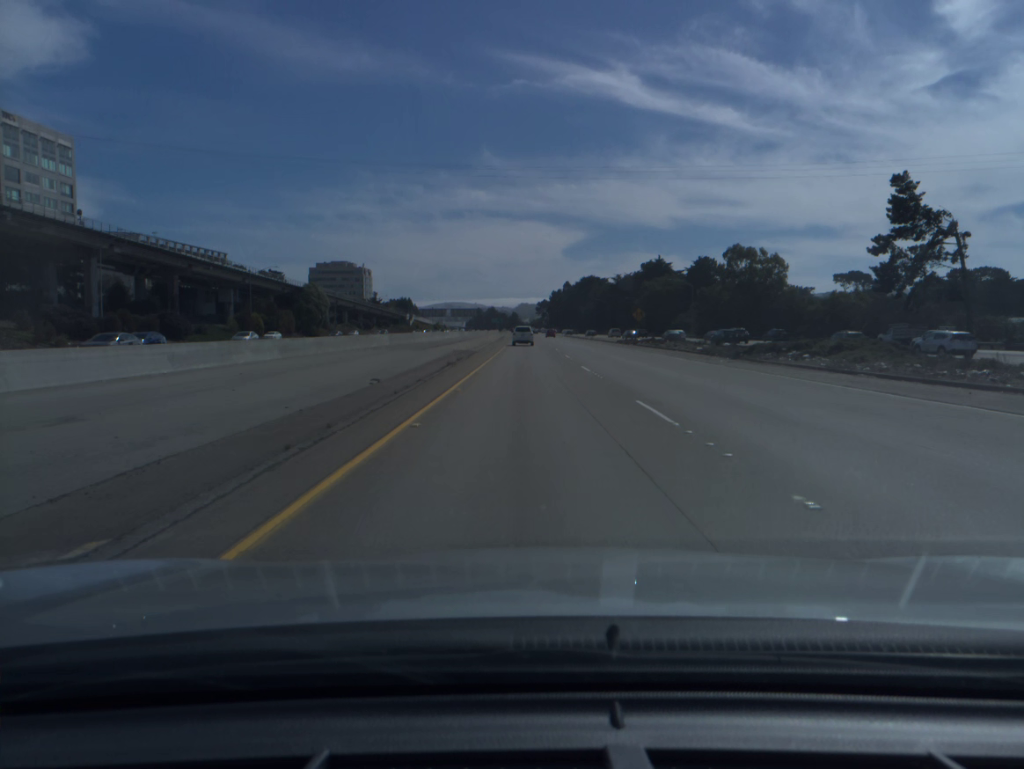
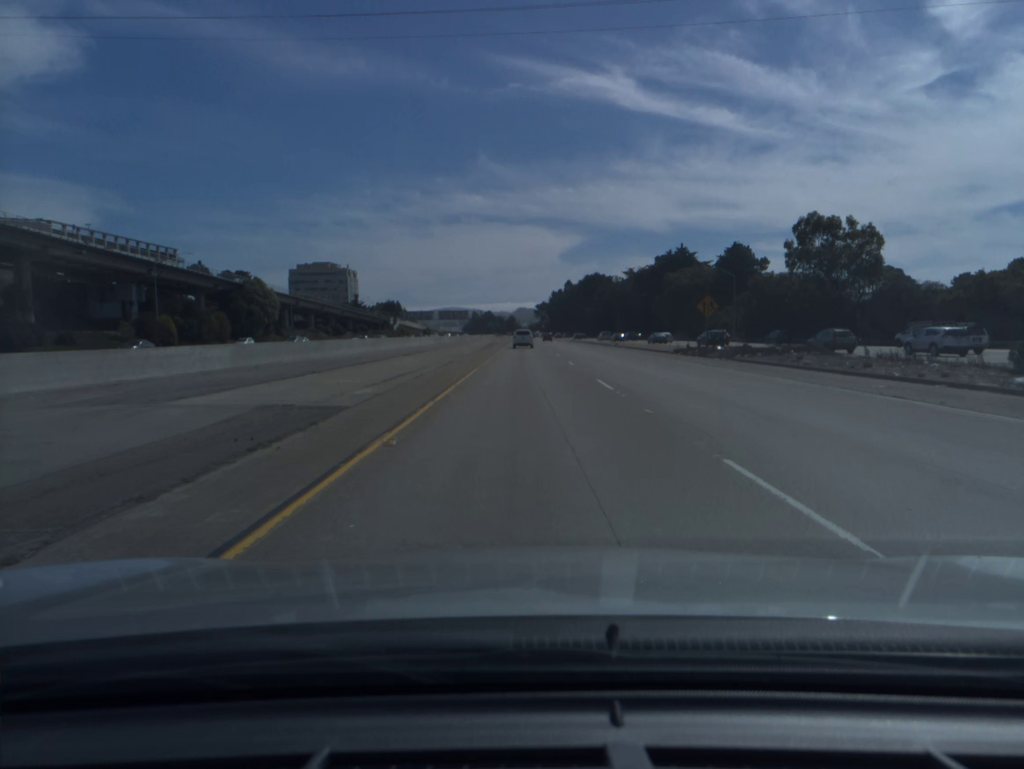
(0.0, +36.9) m; 0°
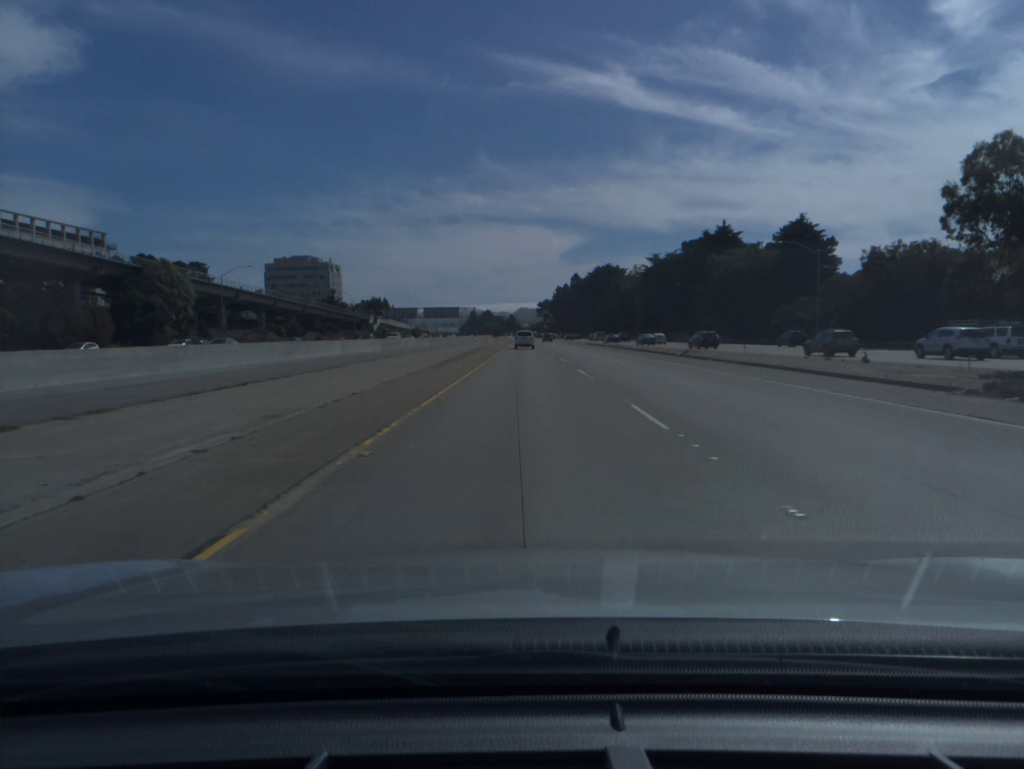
(0.0, +37.0) m; 0°
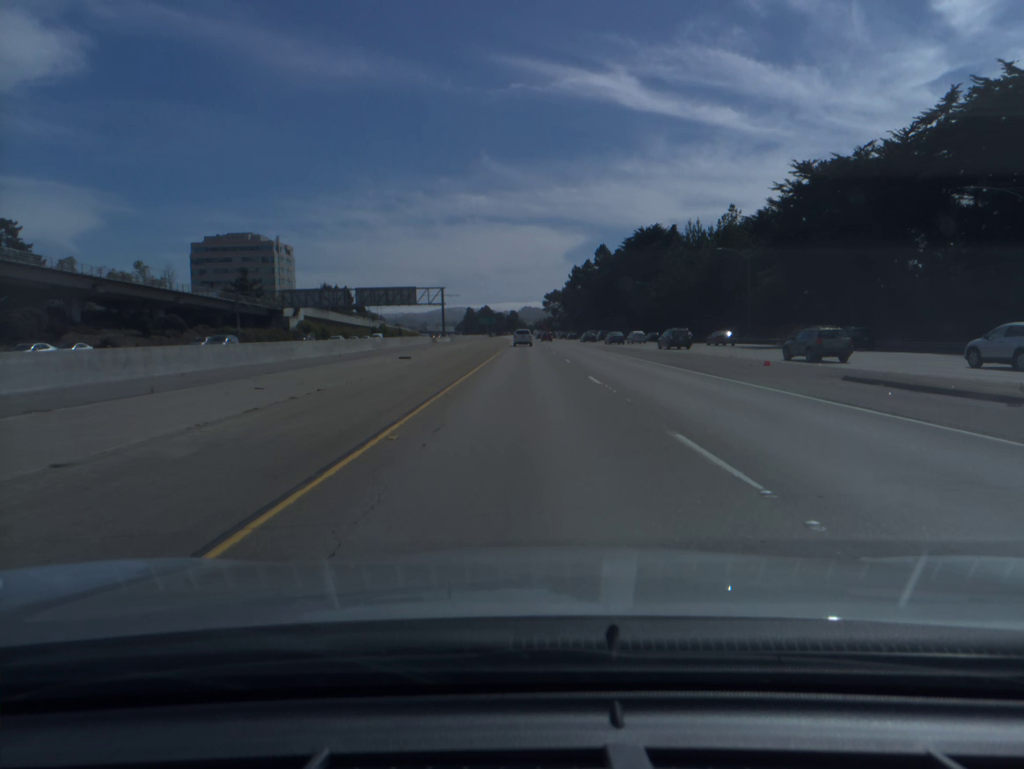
(-0.2, +92.9) m; 0°
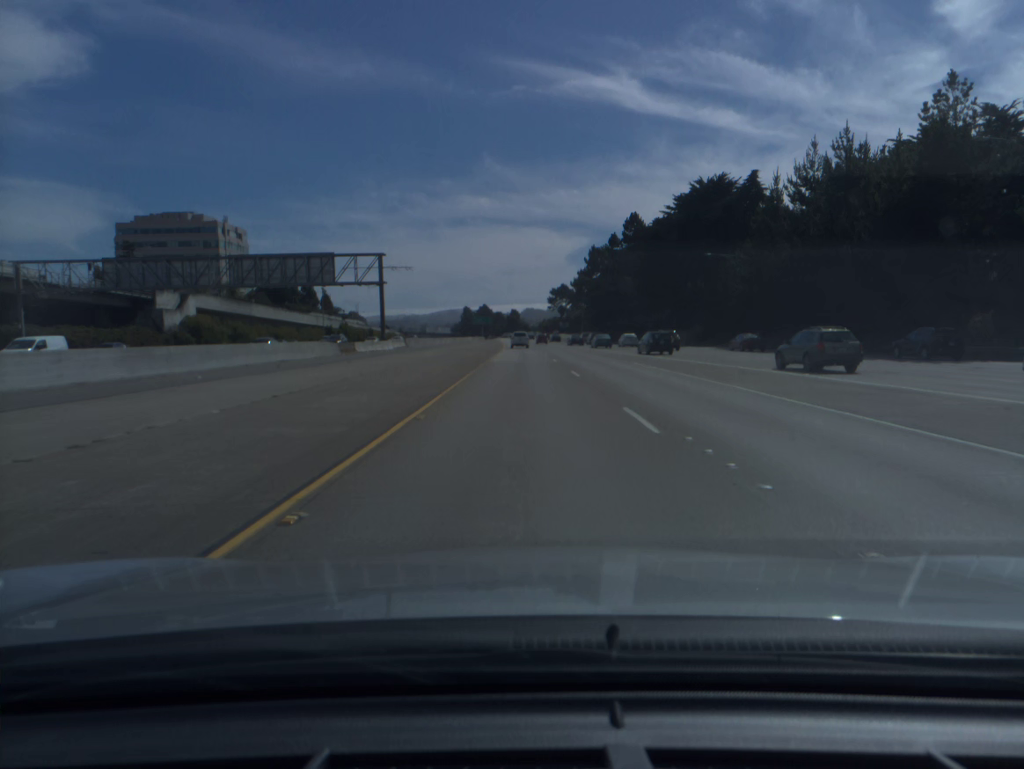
(-0.1, +55.6) m; 0°
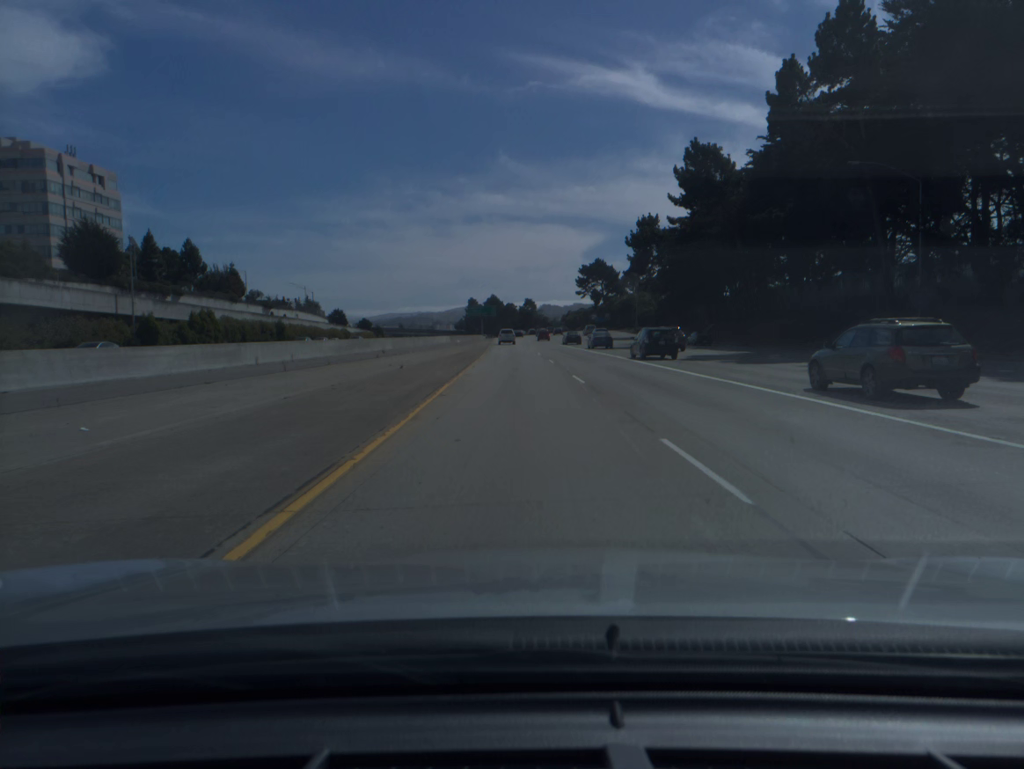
(-0.9, +92.5) m; -1°
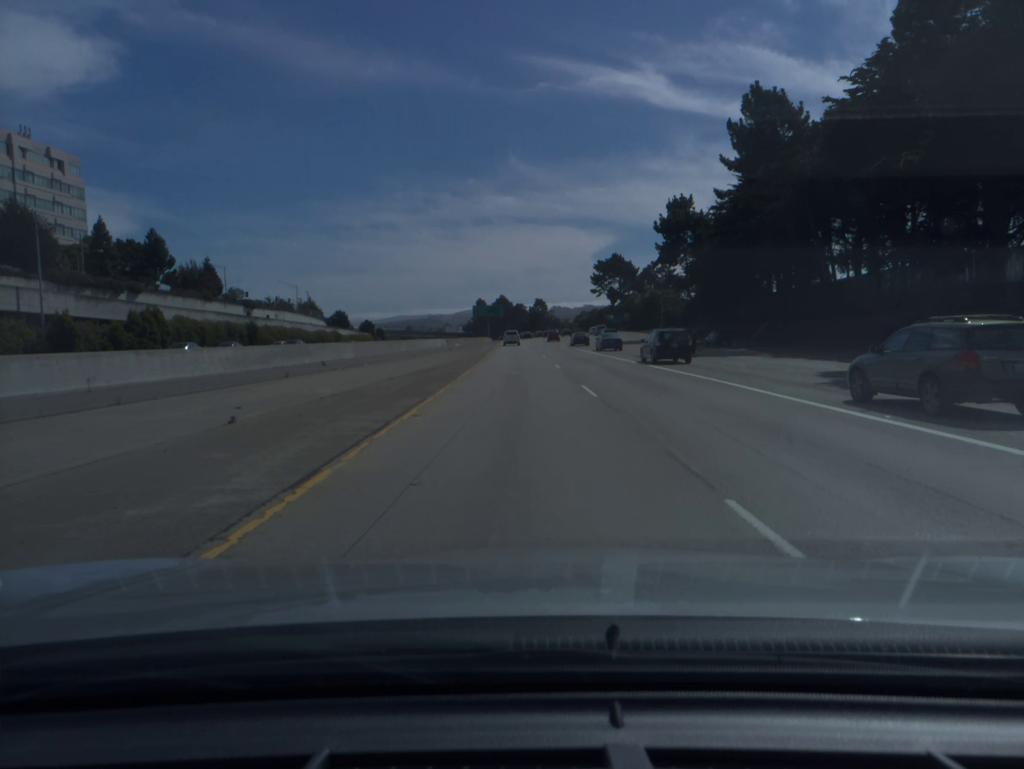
(-0.1, +18.4) m; -1°
